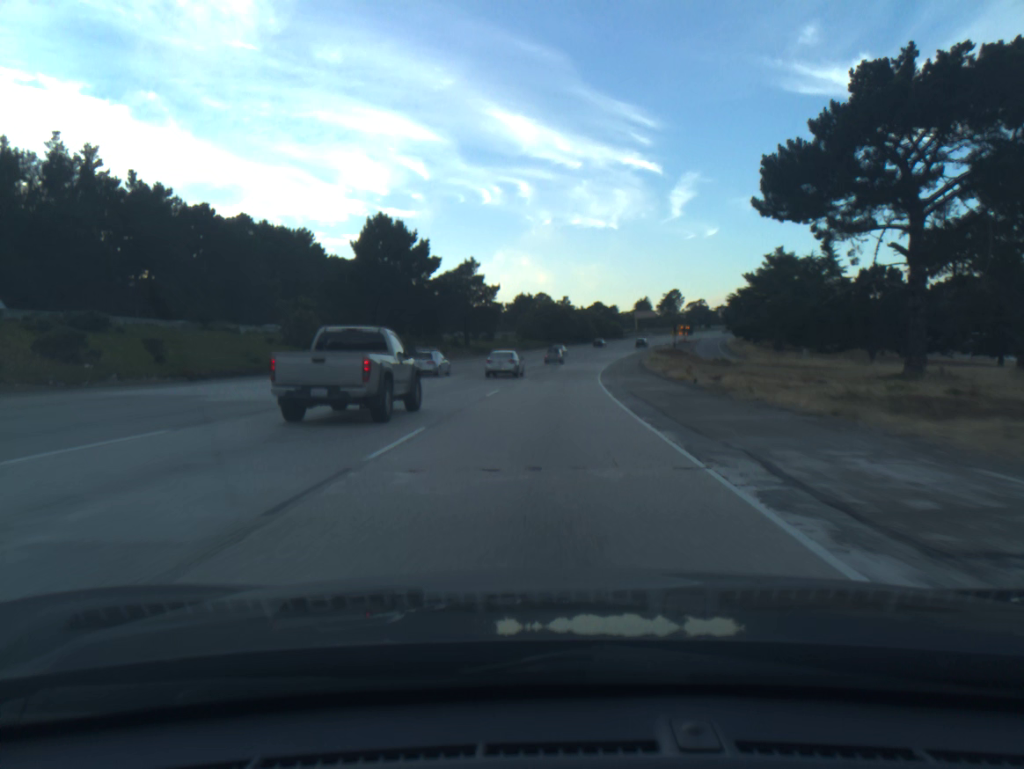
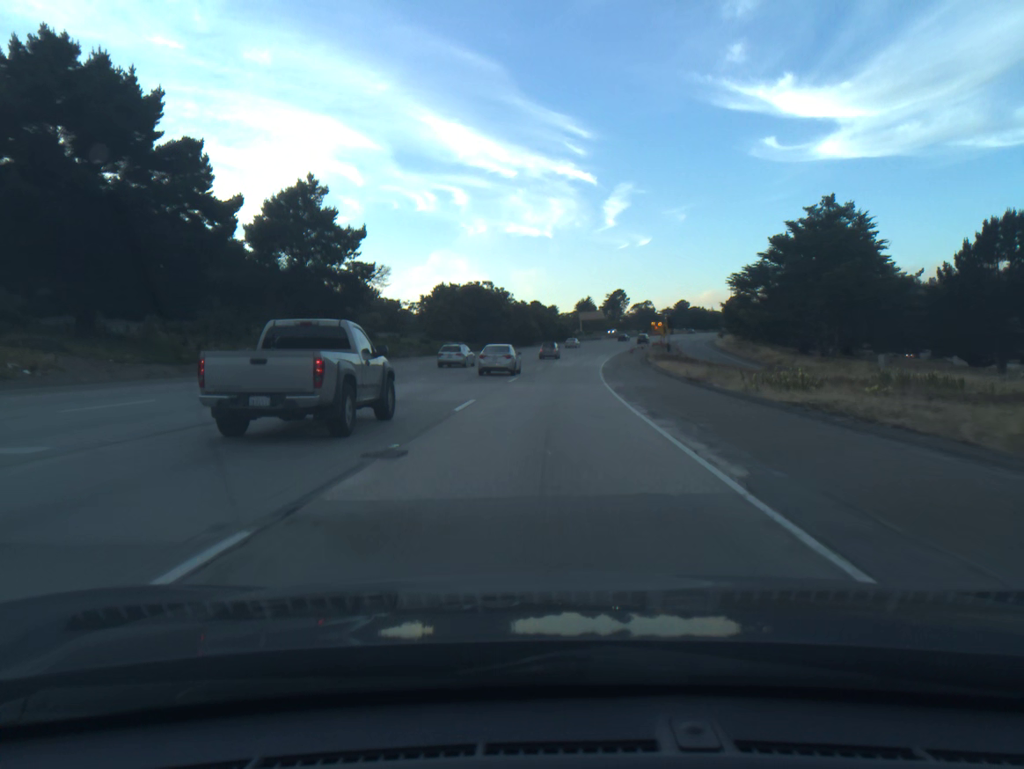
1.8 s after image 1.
(+2.0, +50.8) m; +5°
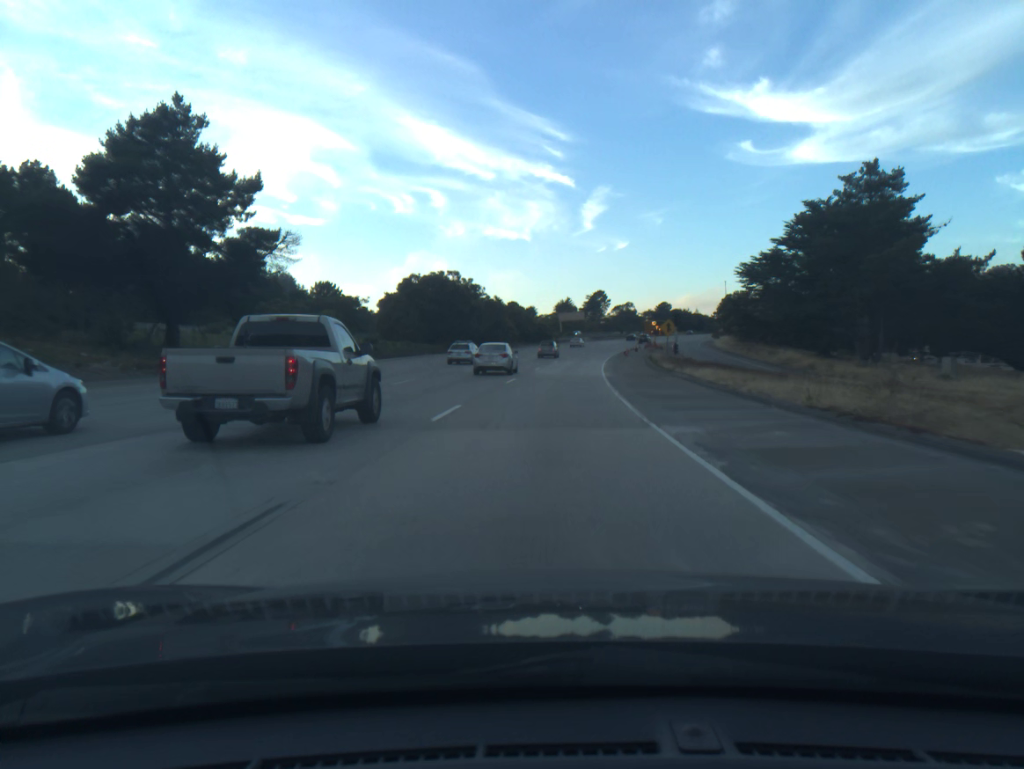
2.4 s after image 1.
(+0.2, +17.1) m; +2°
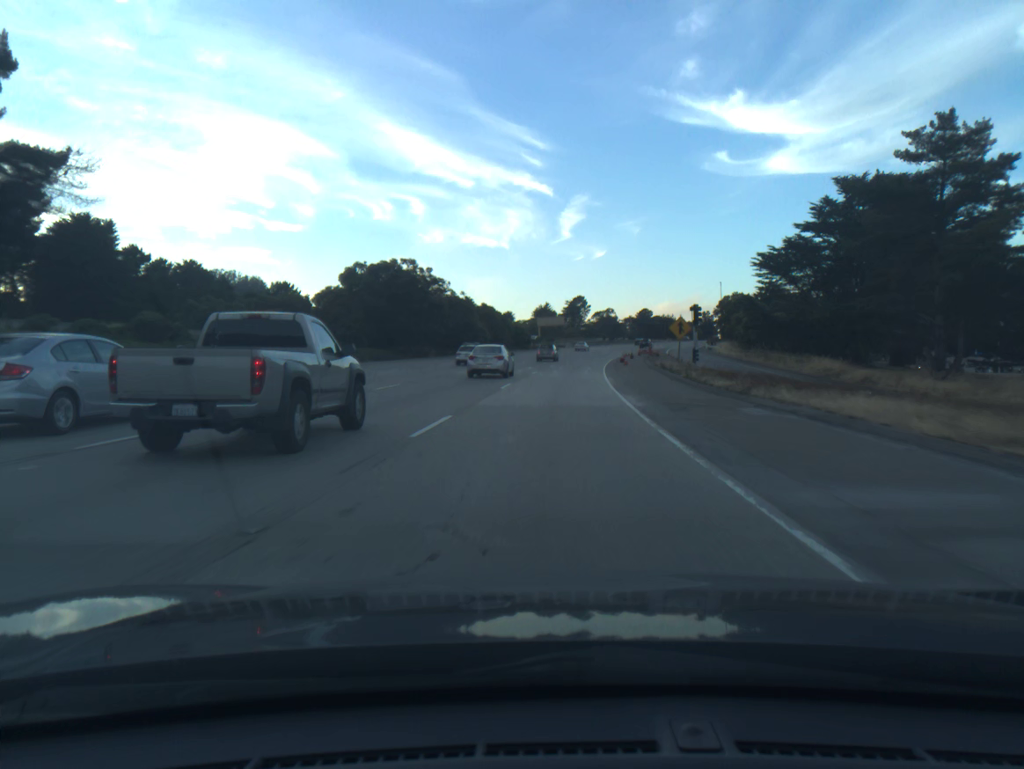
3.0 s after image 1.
(+0.2, +17.2) m; +2°
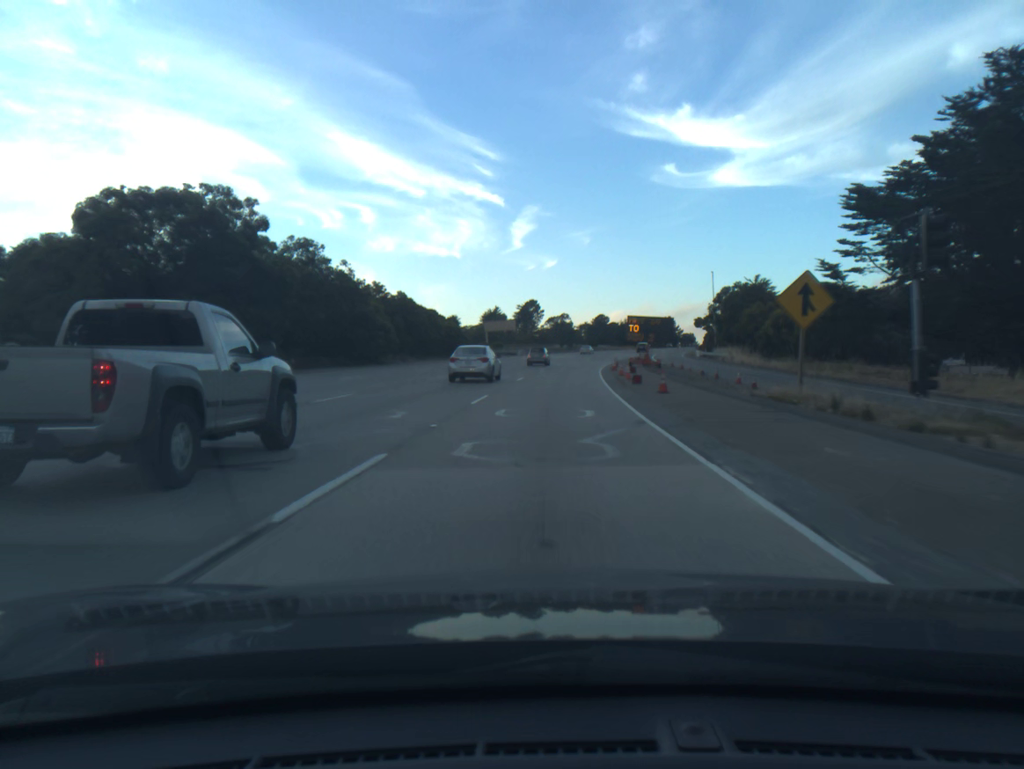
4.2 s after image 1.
(+1.1, +34.4) m; +4°
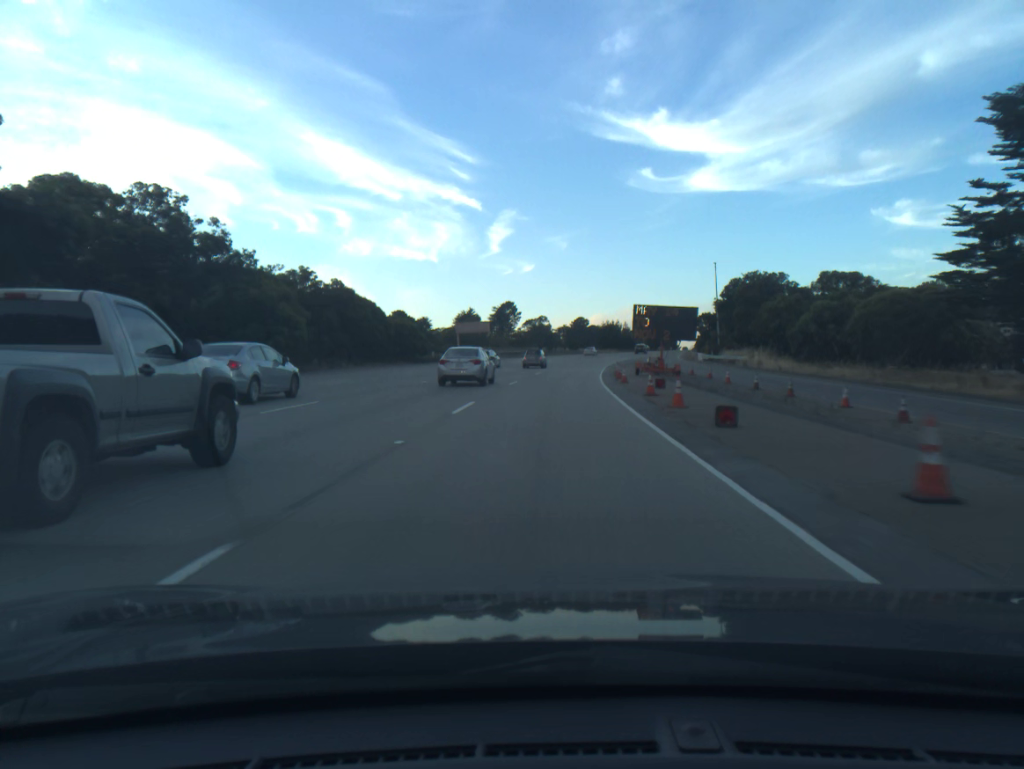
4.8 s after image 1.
(+0.2, +17.2) m; +2°
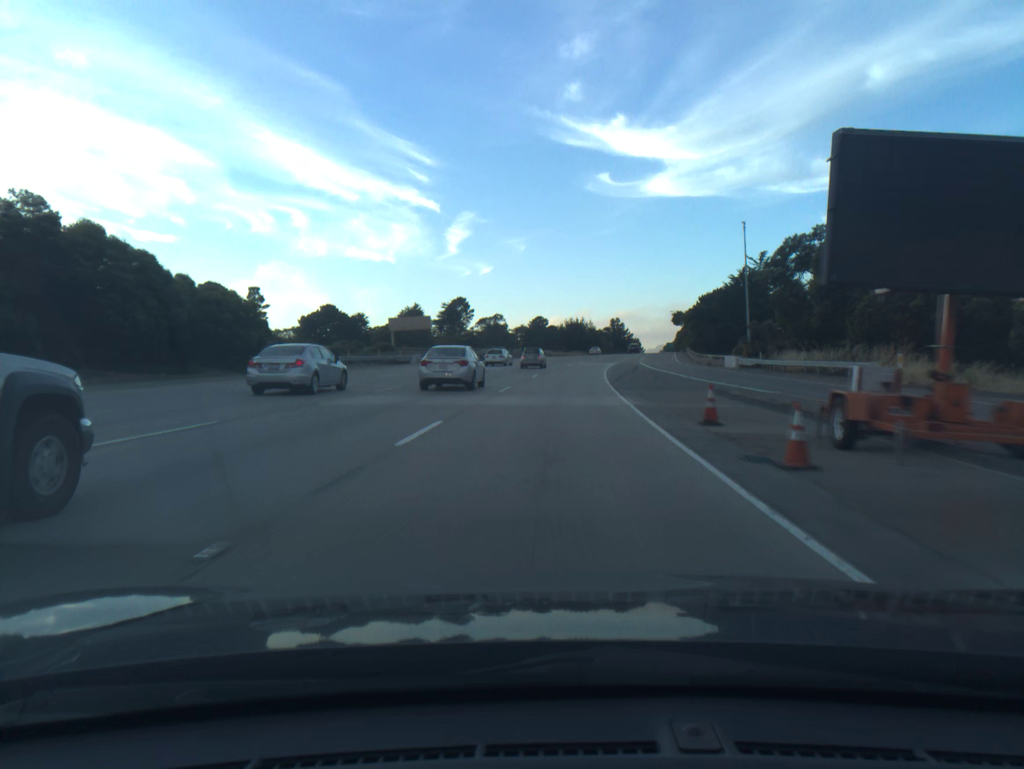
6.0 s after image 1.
(+0.9, +34.5) m; +3°
